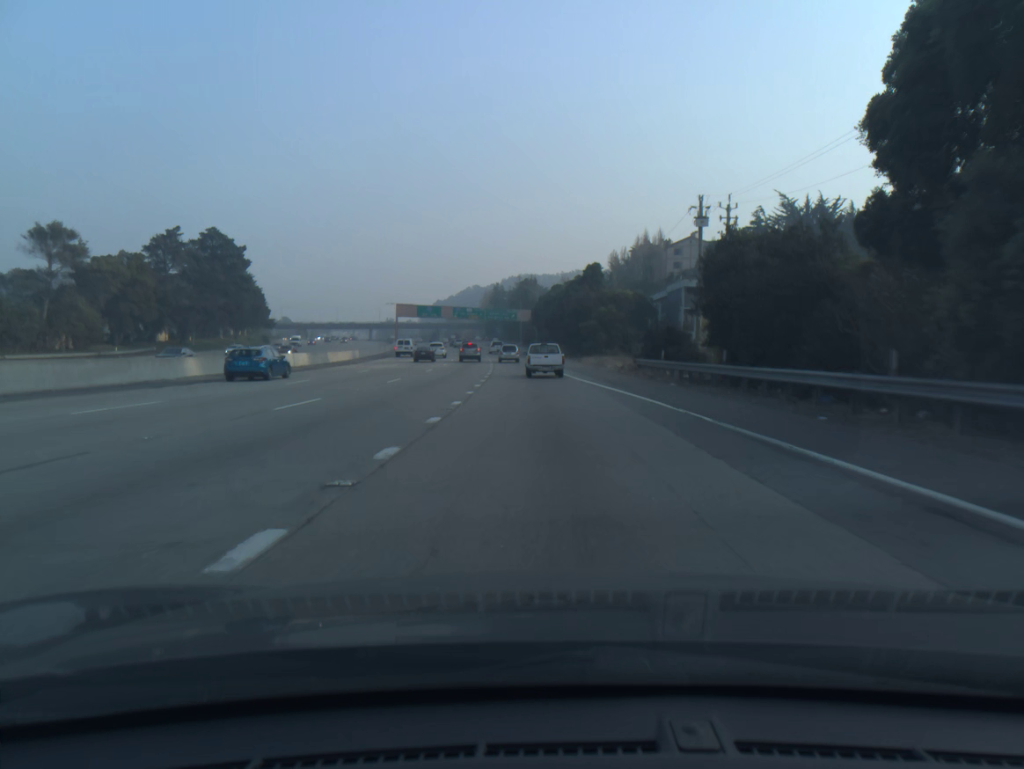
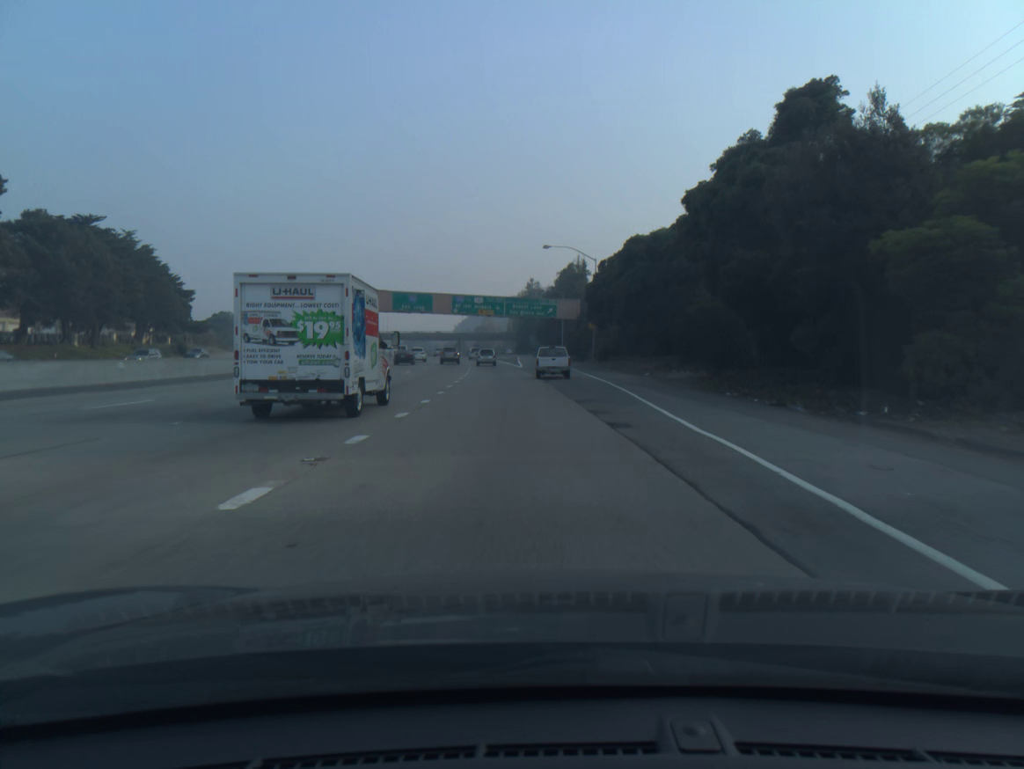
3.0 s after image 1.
(-2.2, +70.1) m; -3°
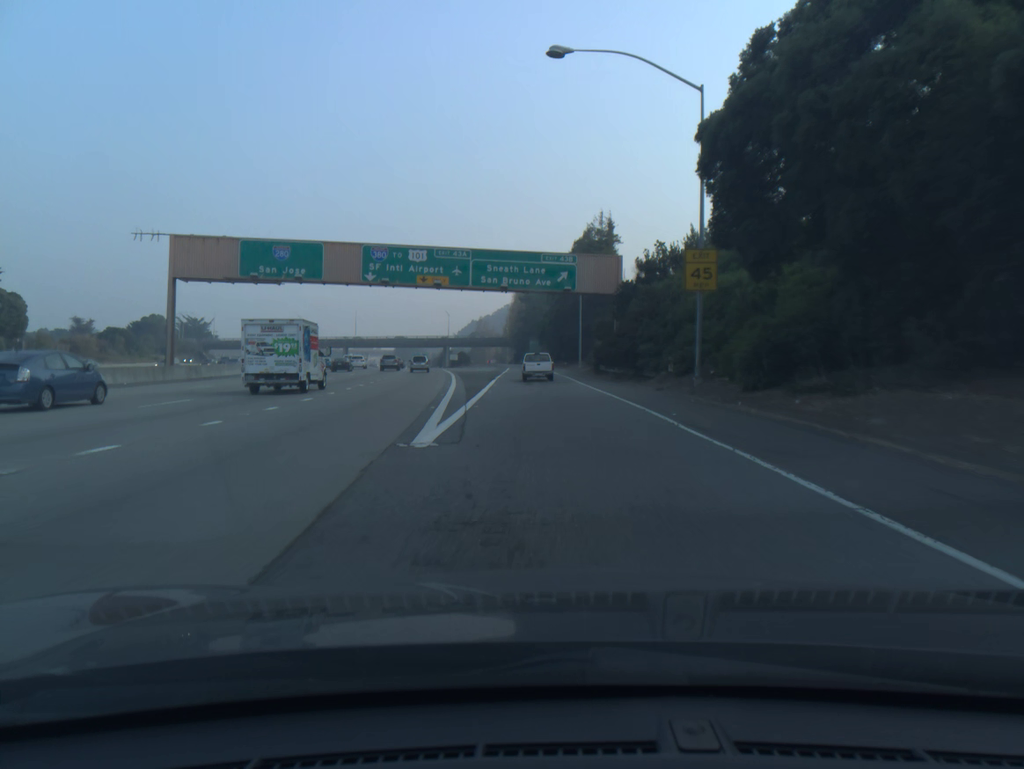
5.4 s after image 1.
(+0.1, +54.7) m; 0°
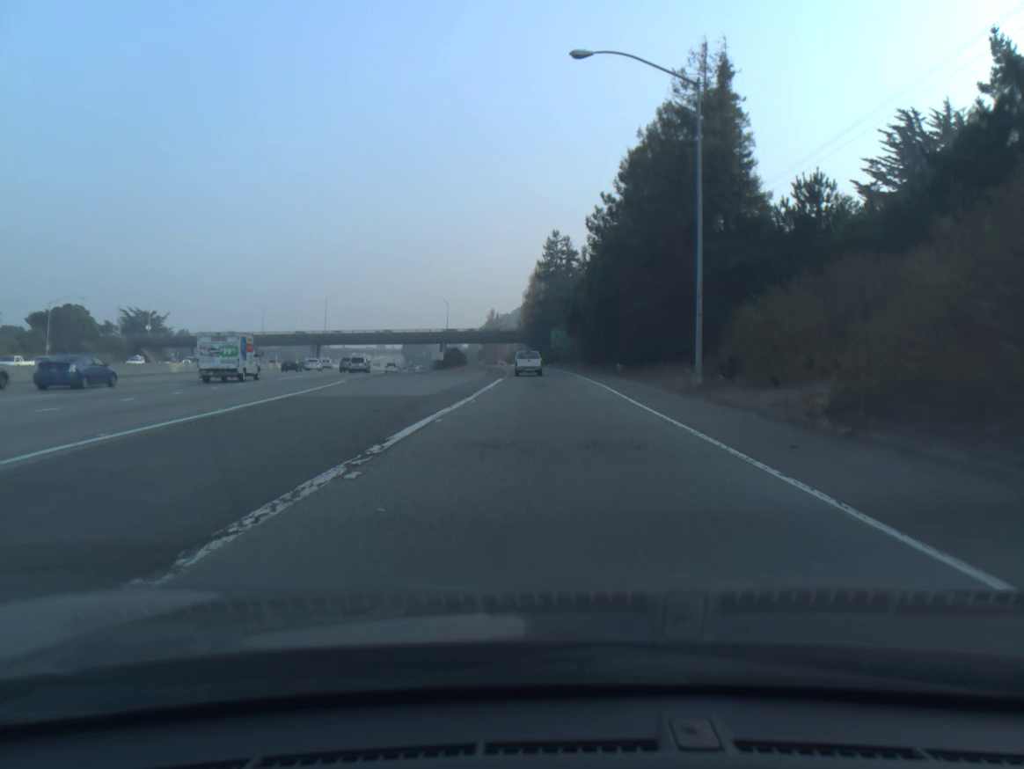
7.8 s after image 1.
(-0.7, +54.5) m; -1°
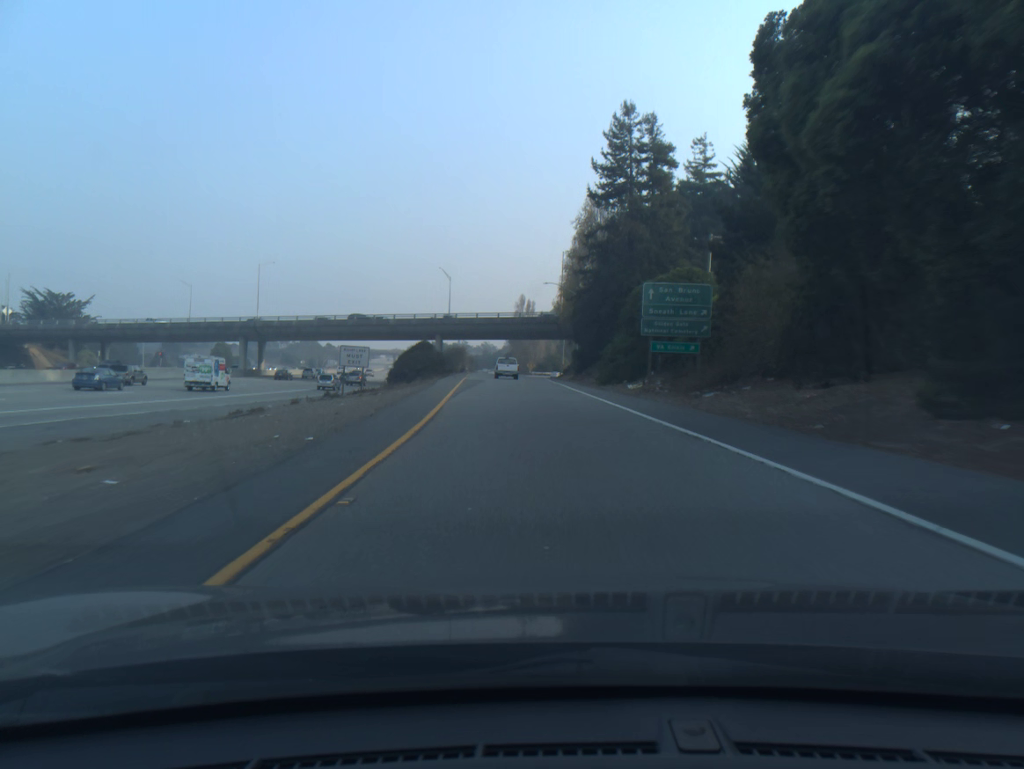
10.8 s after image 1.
(-1.3, +65.6) m; -3°
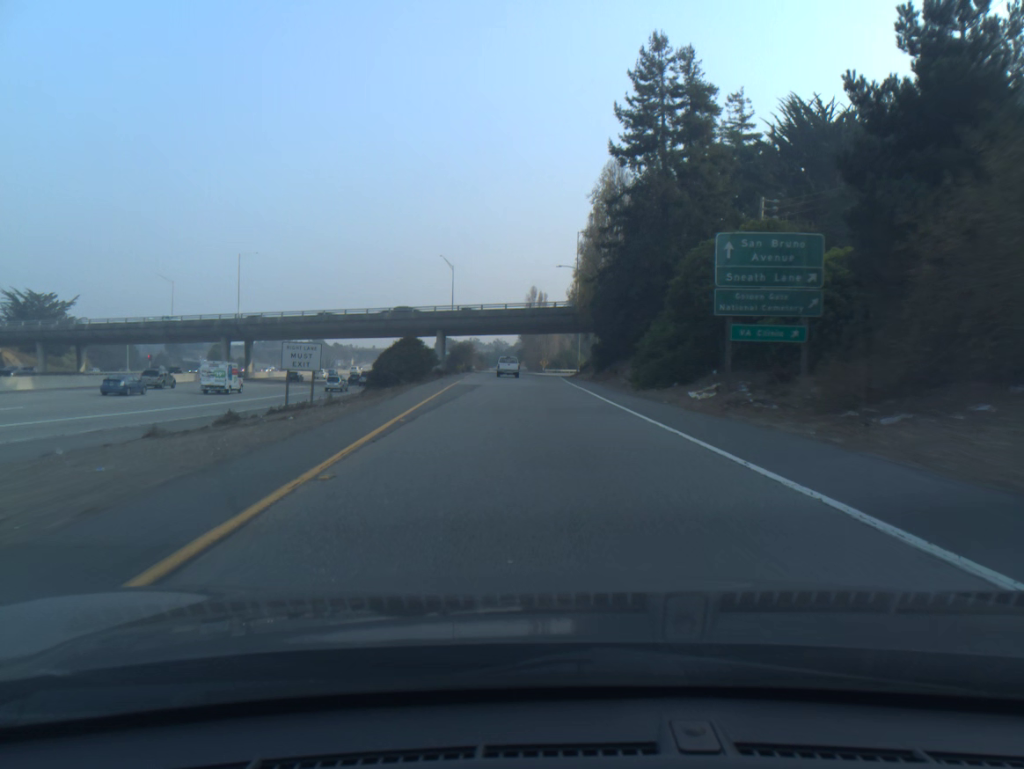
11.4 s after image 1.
(-0.1, +12.6) m; -1°
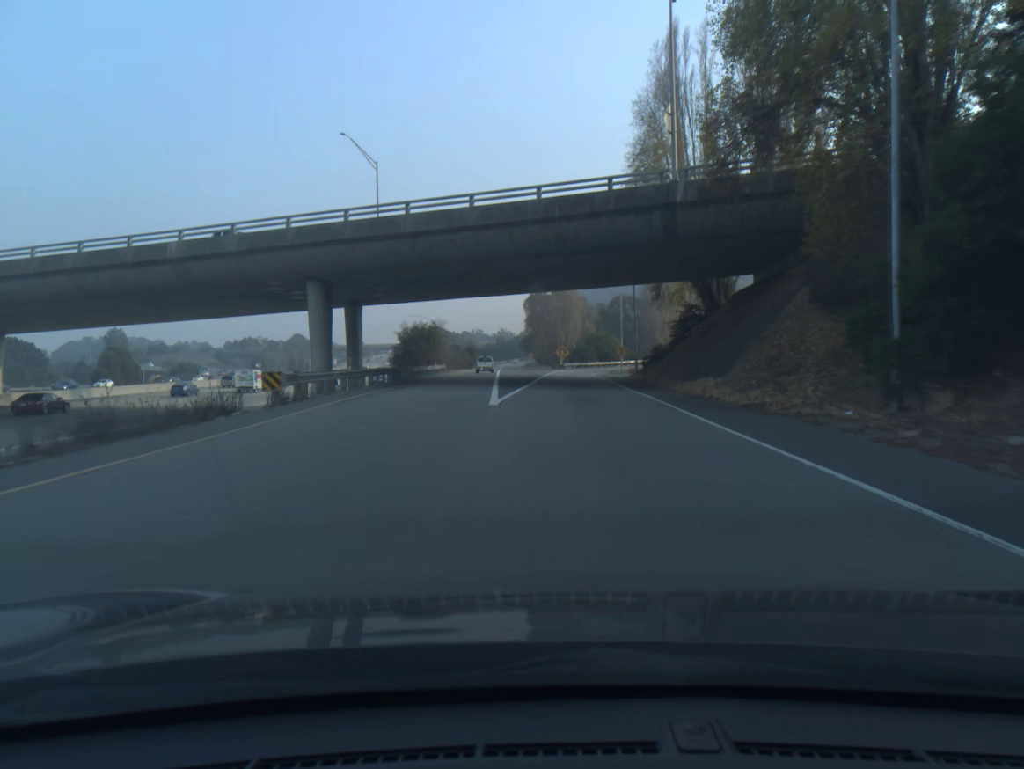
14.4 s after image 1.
(-1.2, +60.3) m; -1°
